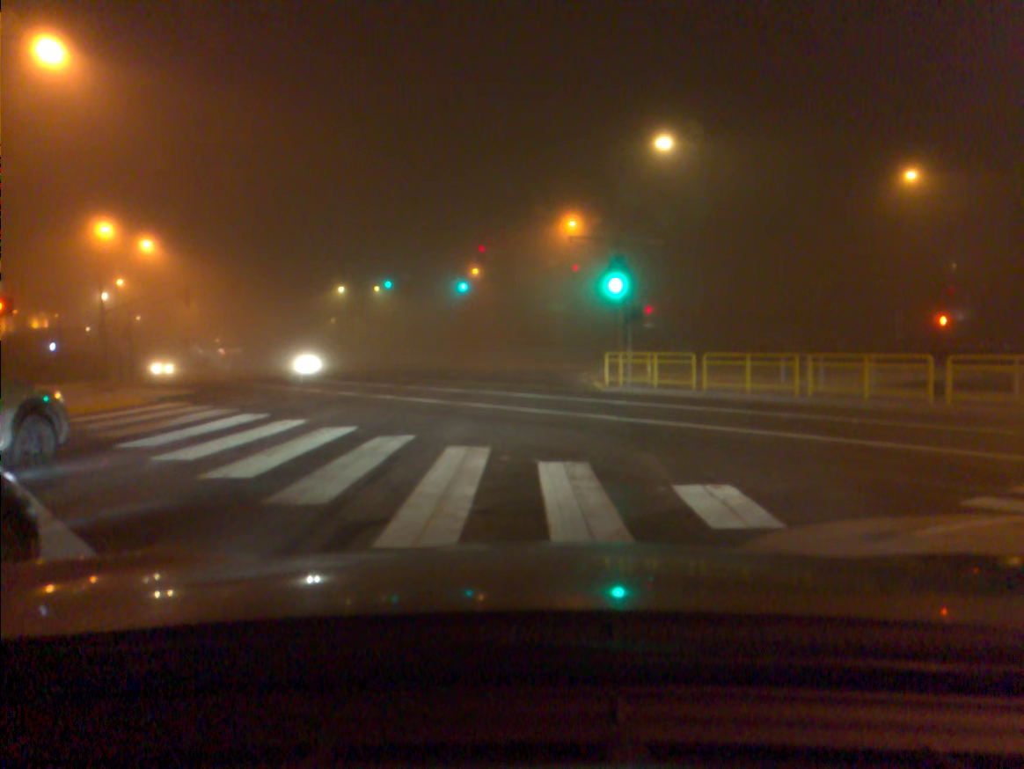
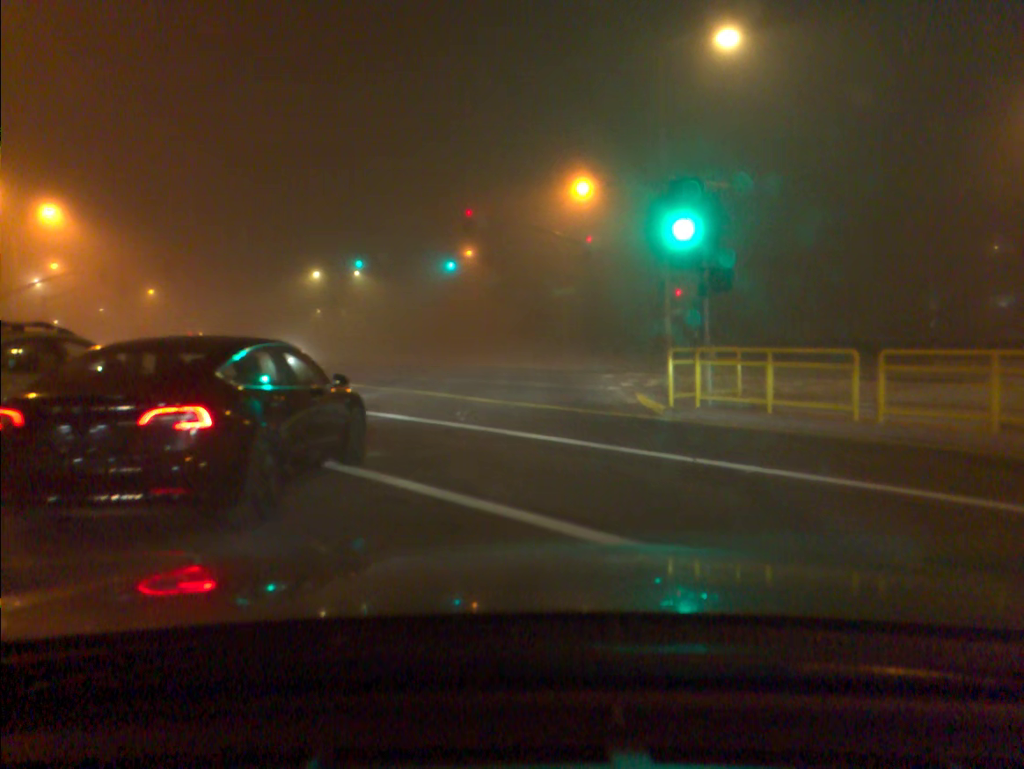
(0.0, +11.0) m; 0°
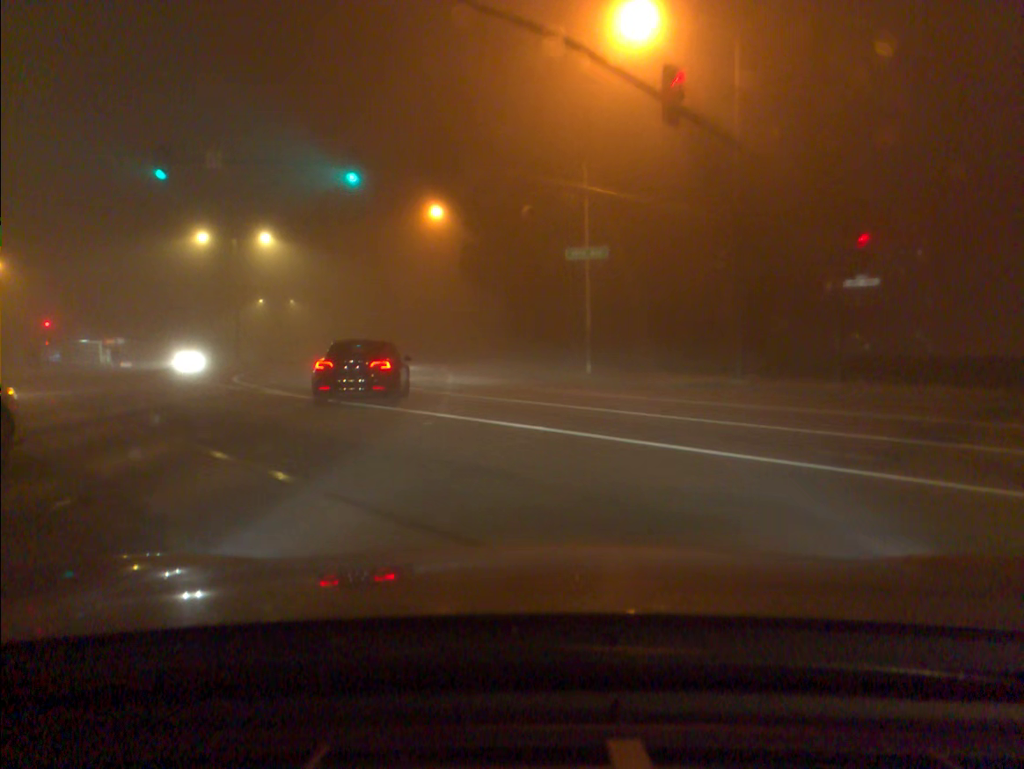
(+0.3, +28.1) m; +1°
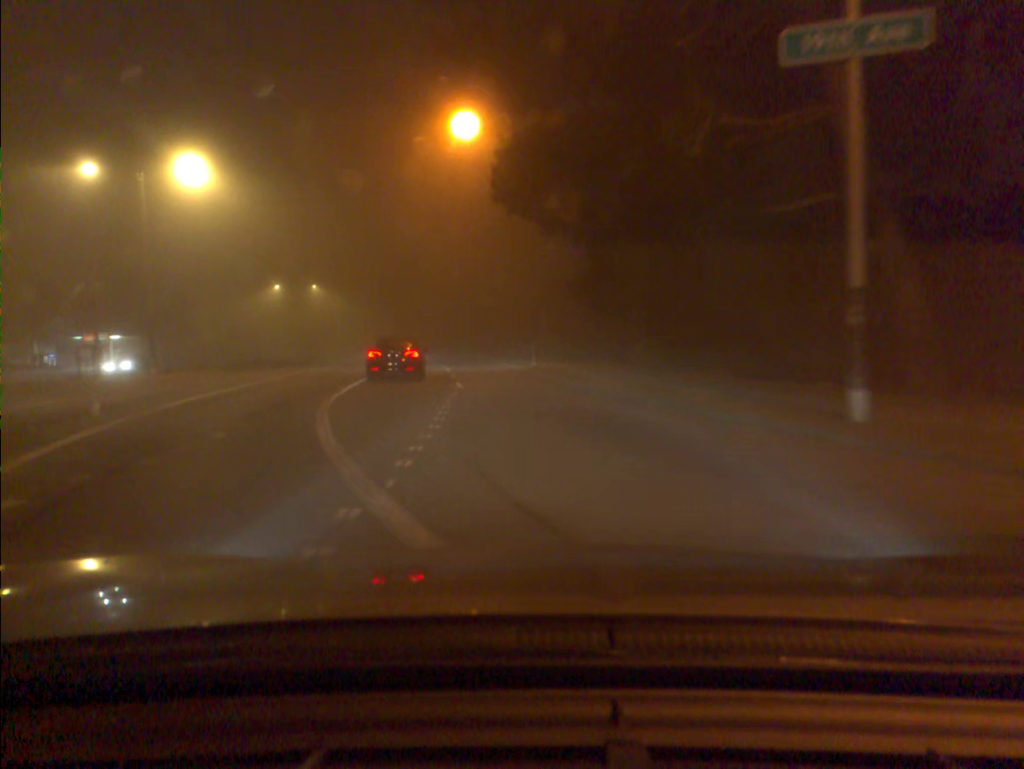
(-1.1, +22.7) m; -5°
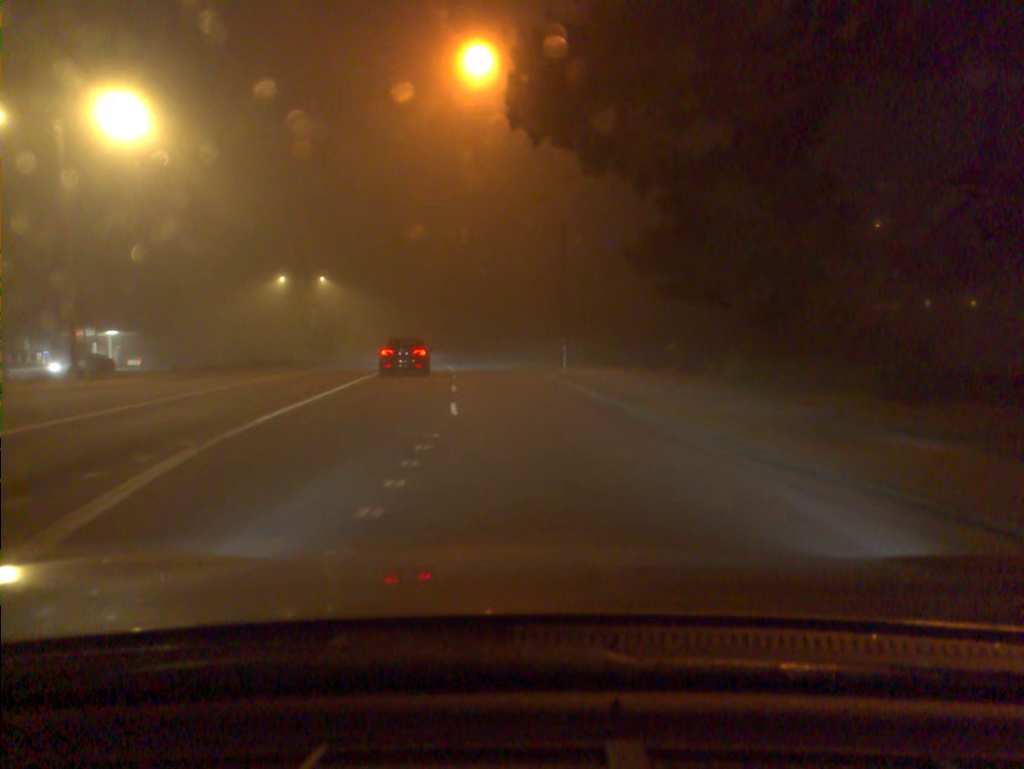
(-0.2, +8.5) m; -2°
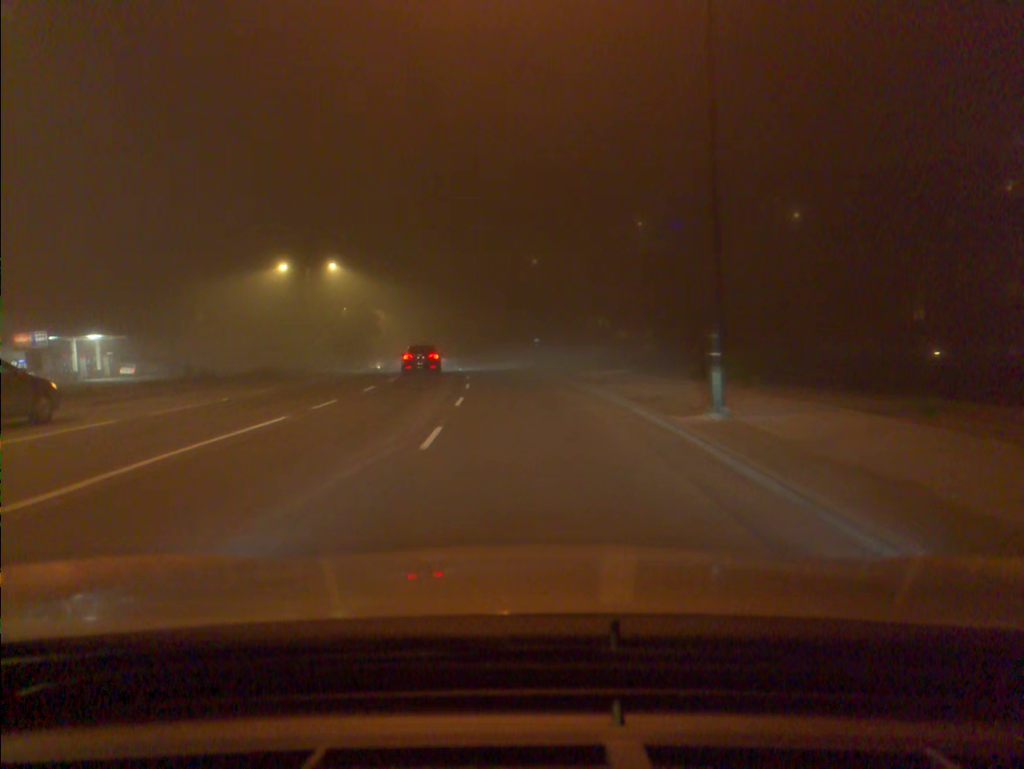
(-0.5, +17.9) m; -4°
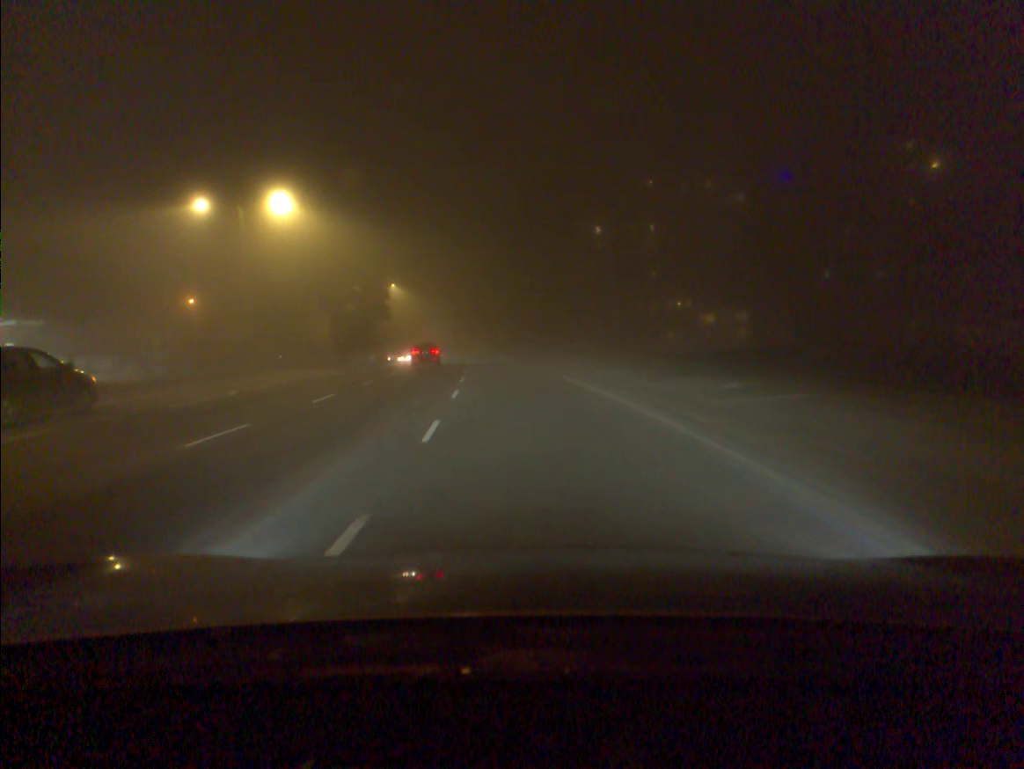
(-1.0, +28.9) m; -4°
